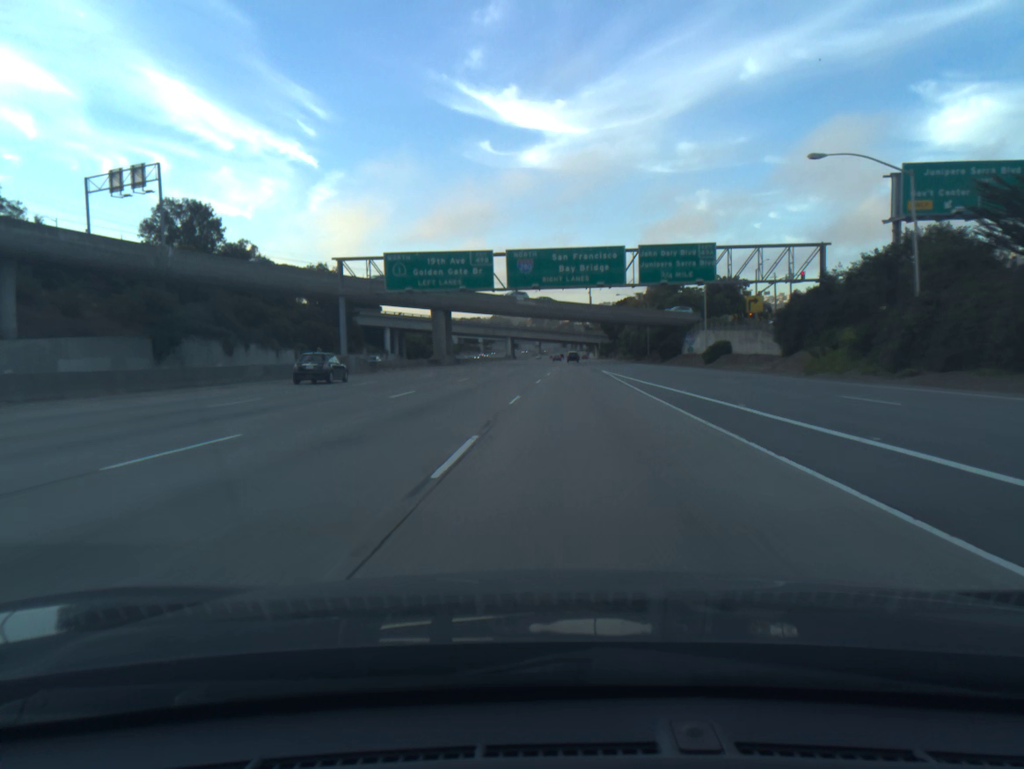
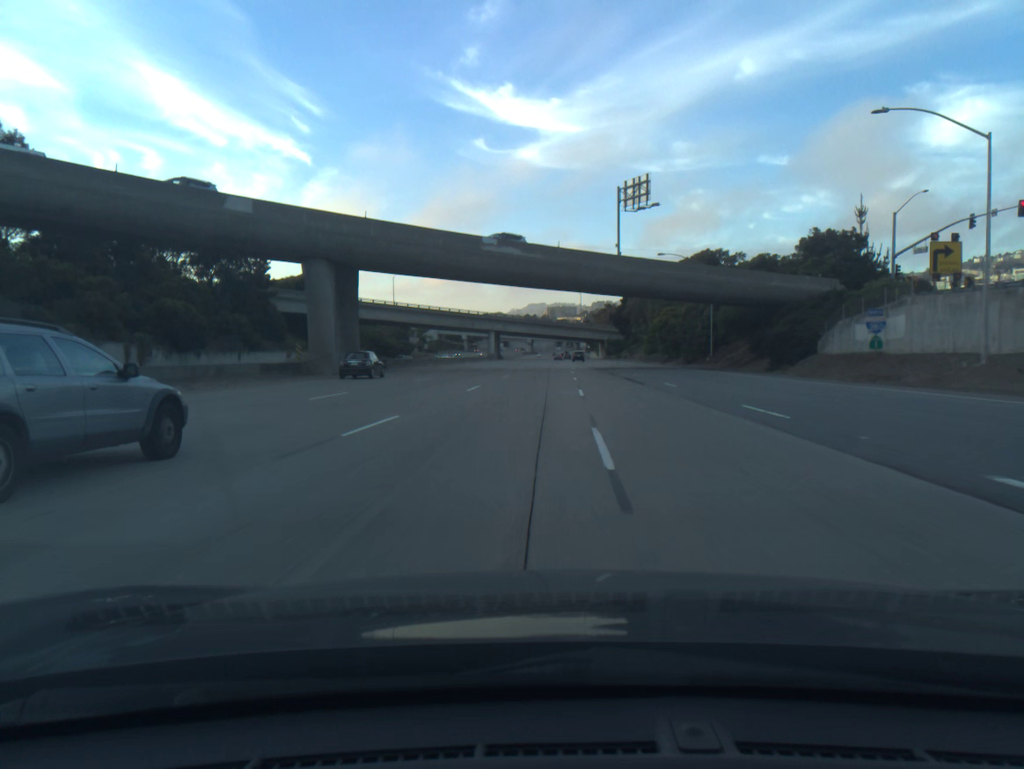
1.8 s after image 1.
(0.0, +53.7) m; 0°
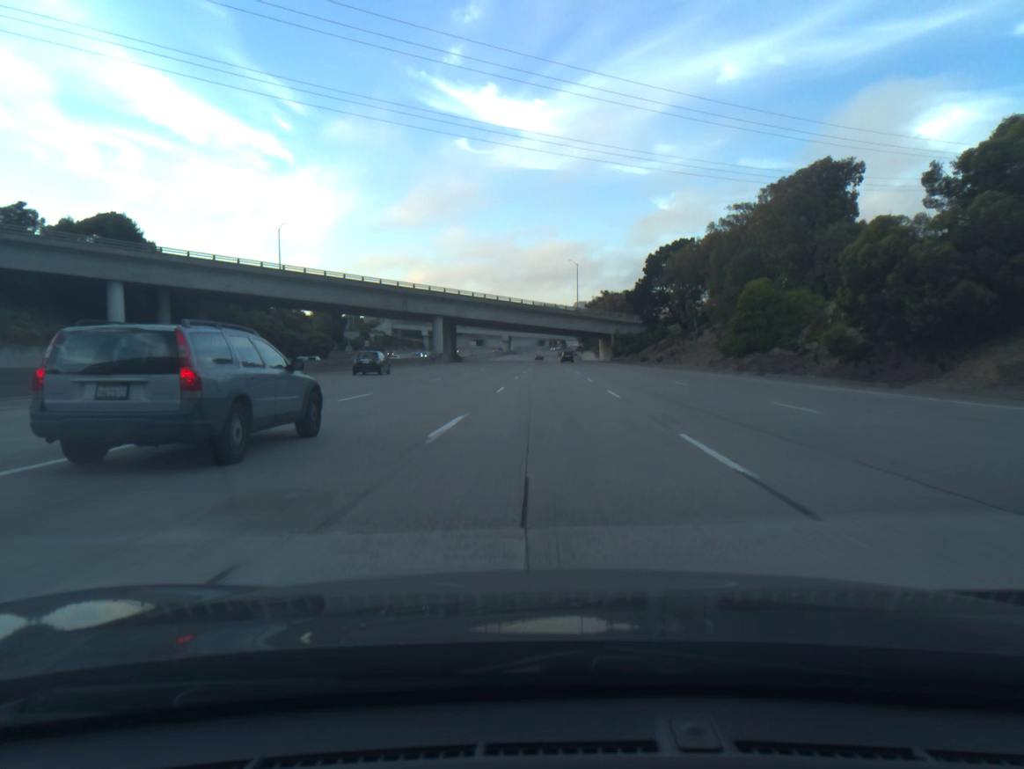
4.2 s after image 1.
(+0.8, +72.2) m; +1°
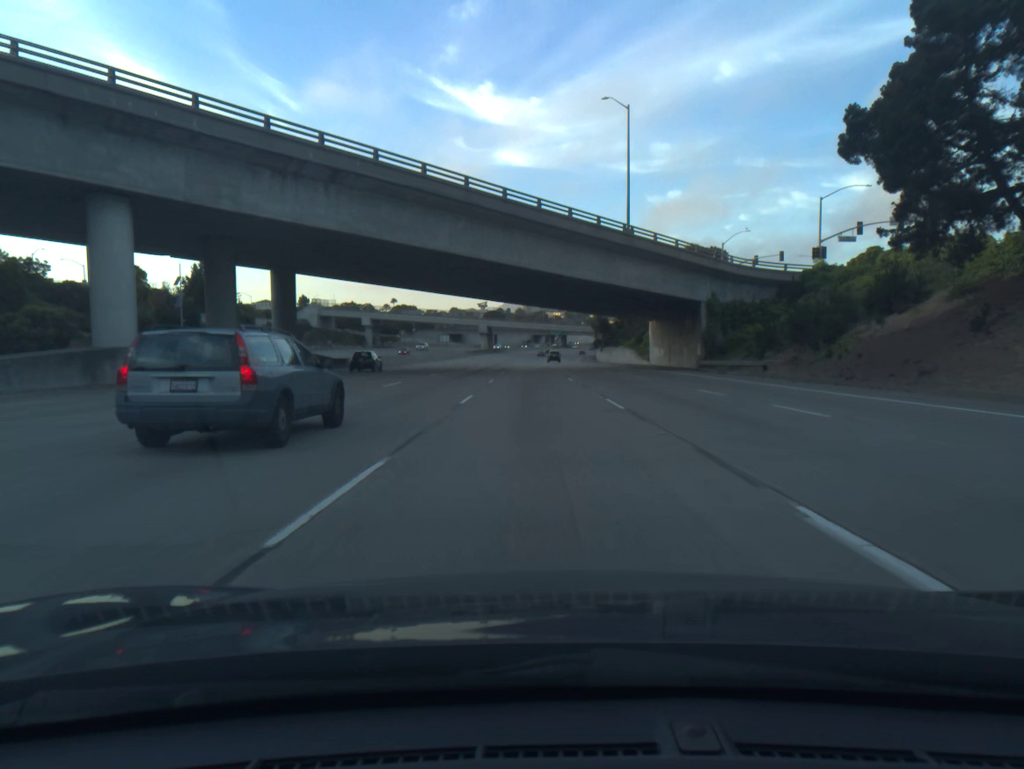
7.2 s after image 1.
(+0.4, +91.0) m; 0°
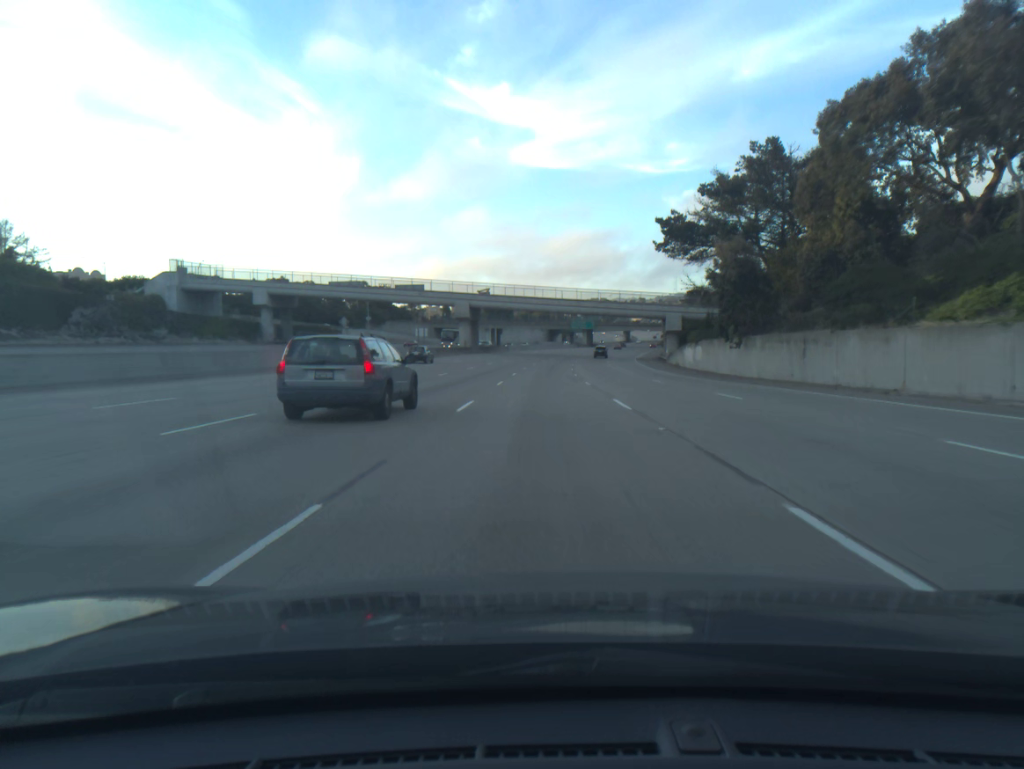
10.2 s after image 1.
(-1.5, +88.6) m; -1°
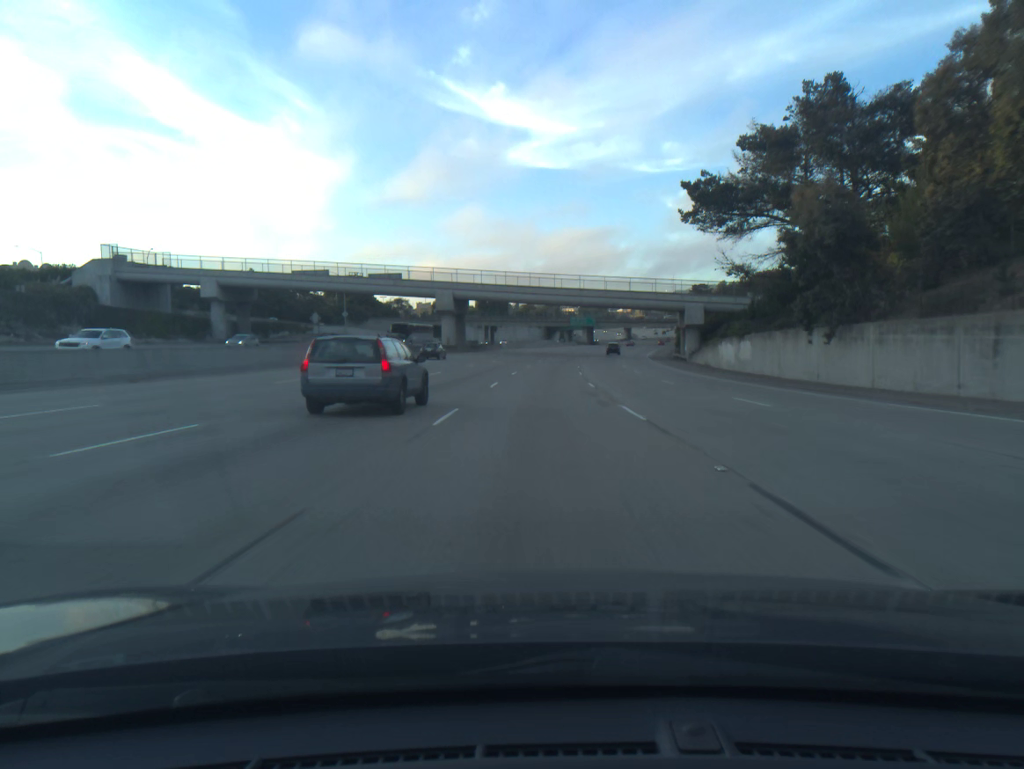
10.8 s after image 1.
(0.0, +17.3) m; 0°
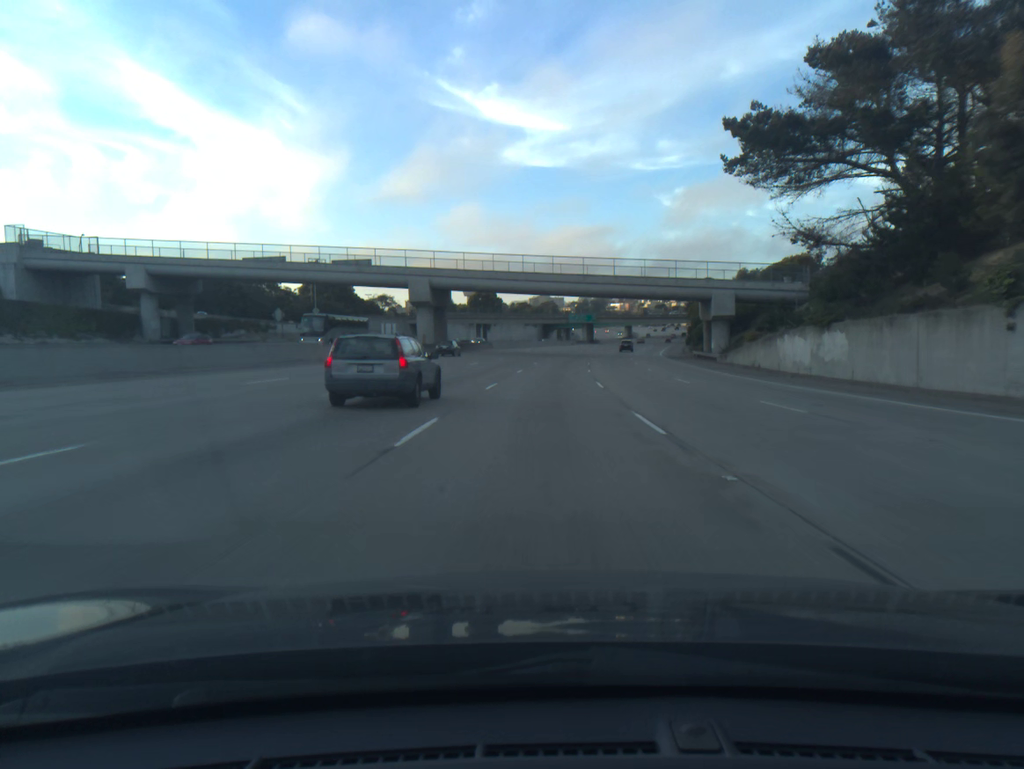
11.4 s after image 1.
(0.0, +17.2) m; 0°
